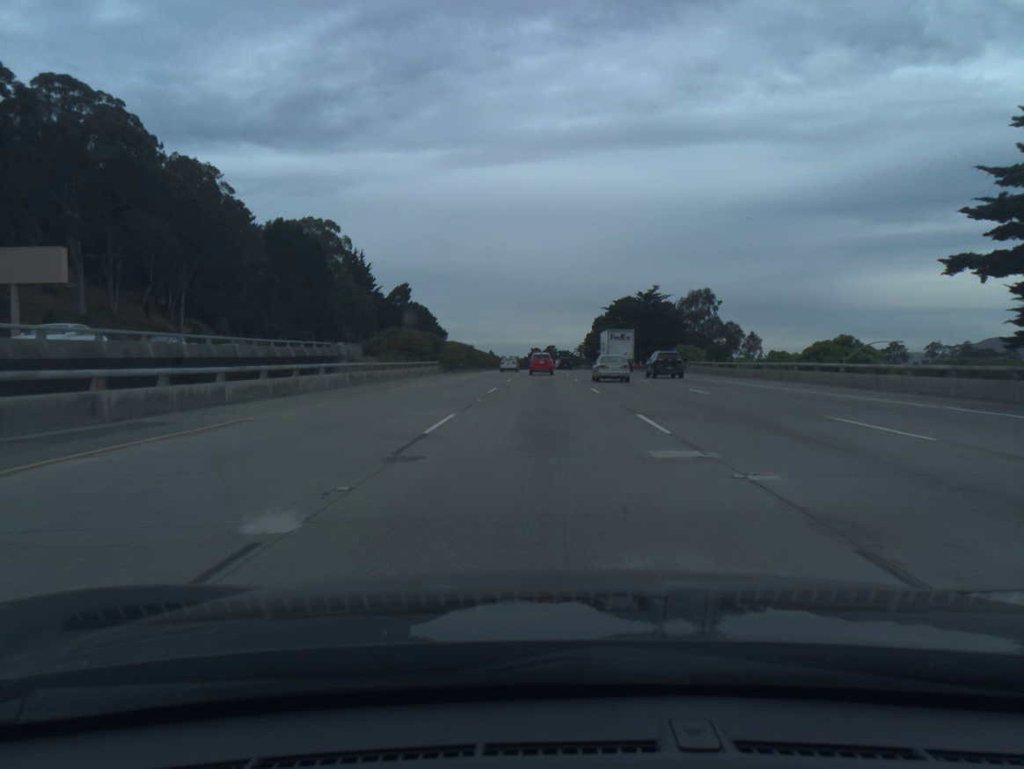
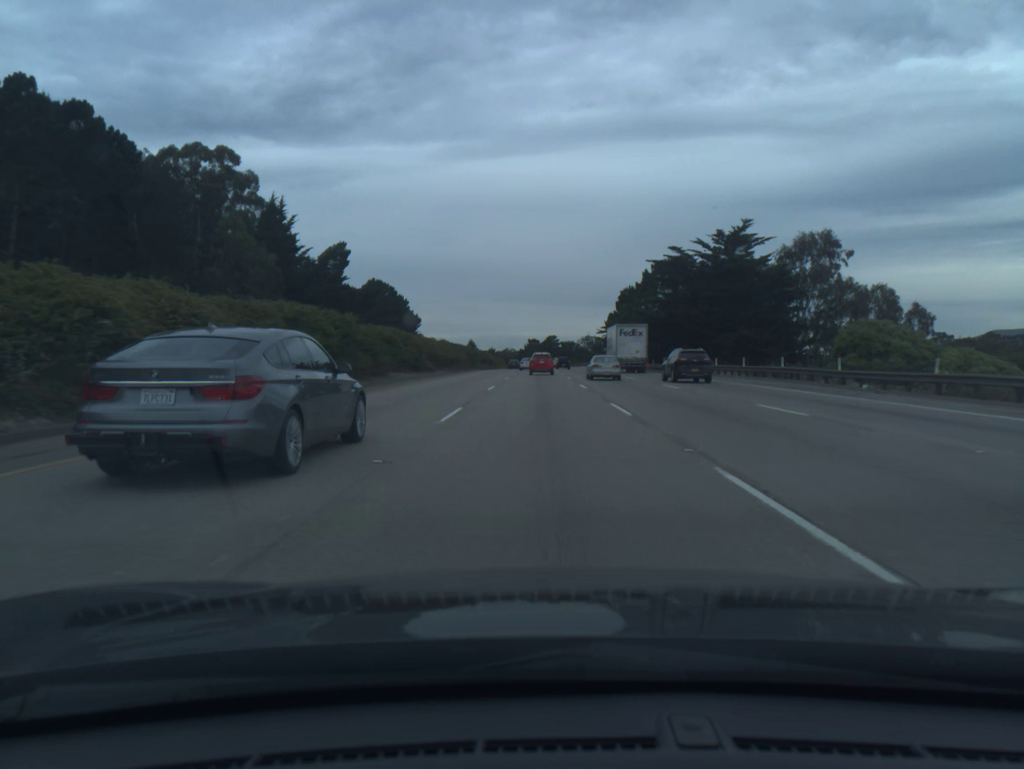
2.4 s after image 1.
(0.0, +65.8) m; 0°
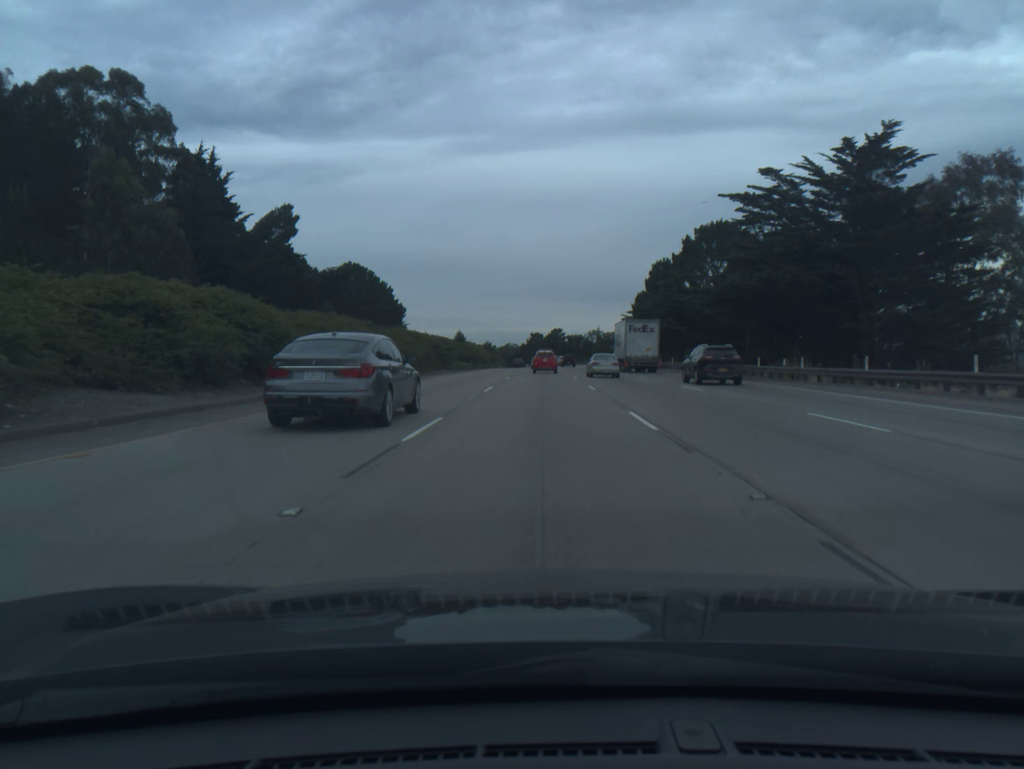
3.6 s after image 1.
(-0.1, +32.9) m; 0°
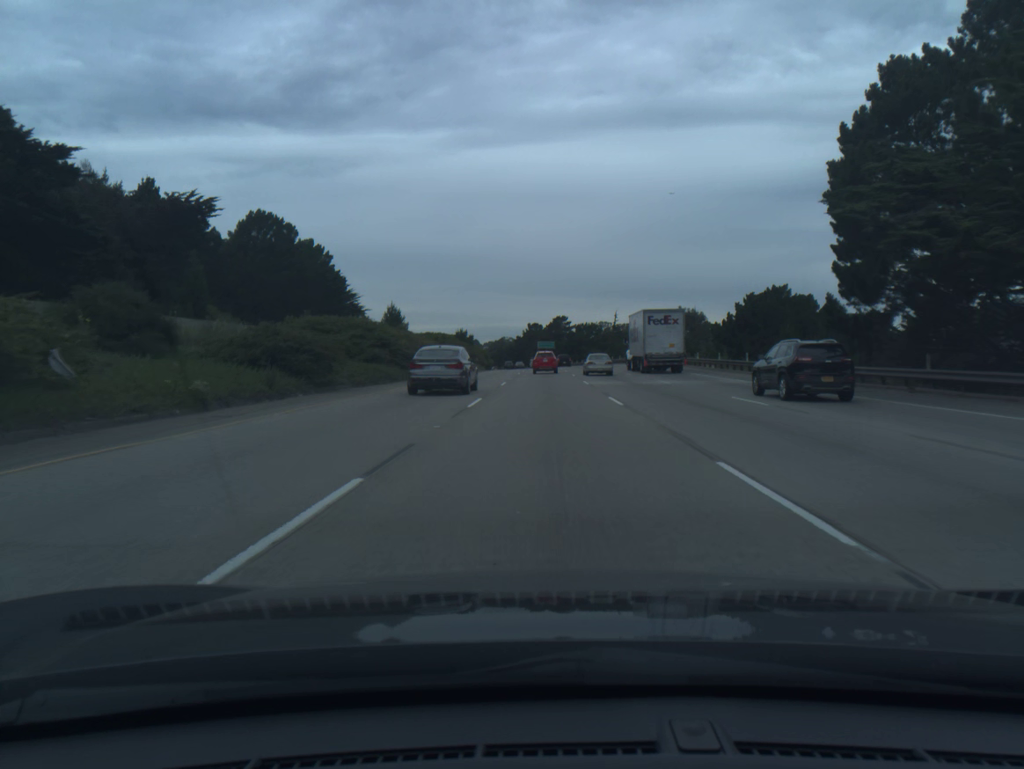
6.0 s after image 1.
(-0.1, +65.7) m; 0°
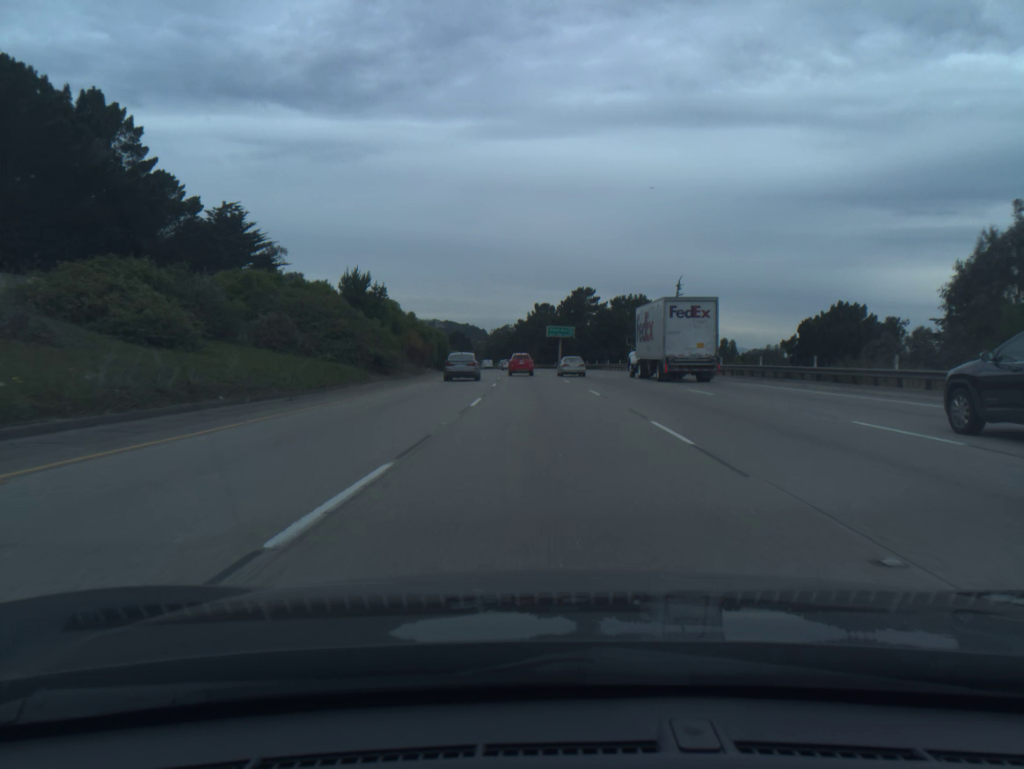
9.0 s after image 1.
(-0.1, +81.9) m; -1°
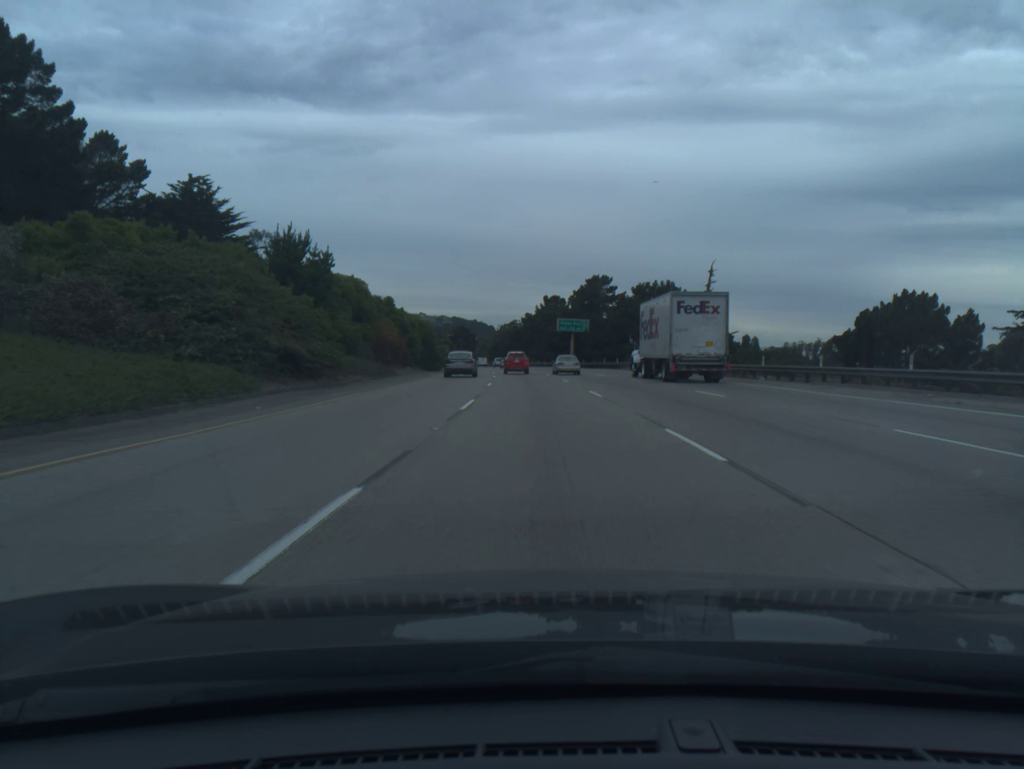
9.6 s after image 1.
(-0.1, +16.4) m; -1°
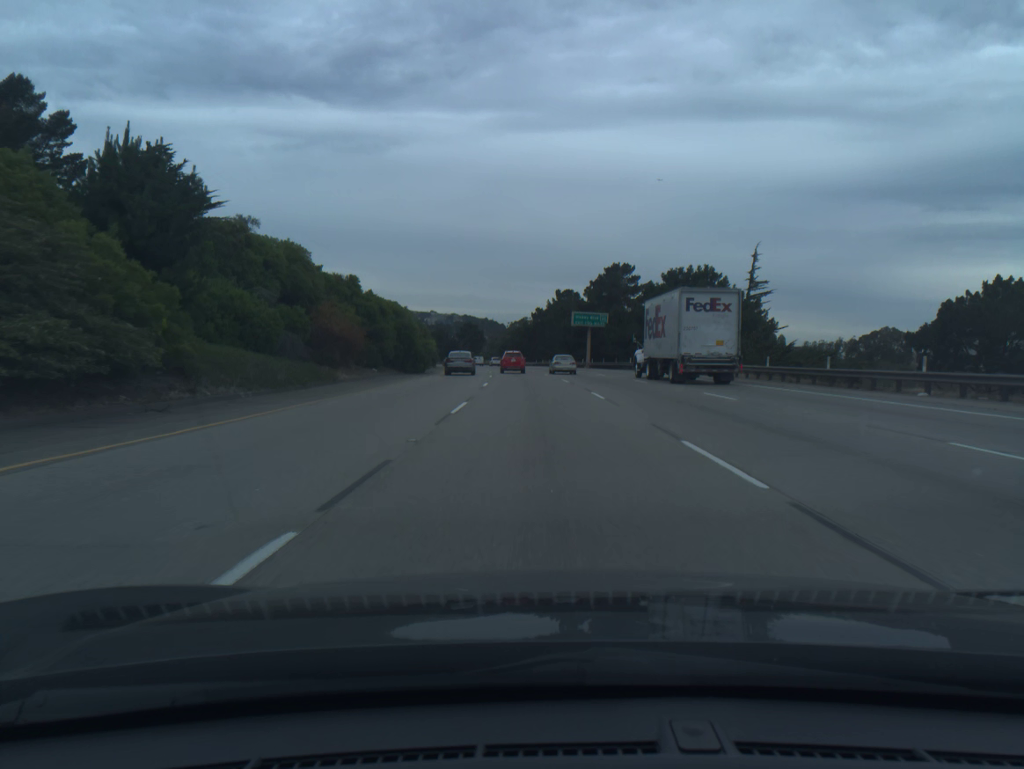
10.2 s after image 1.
(-0.1, +16.4) m; -1°
